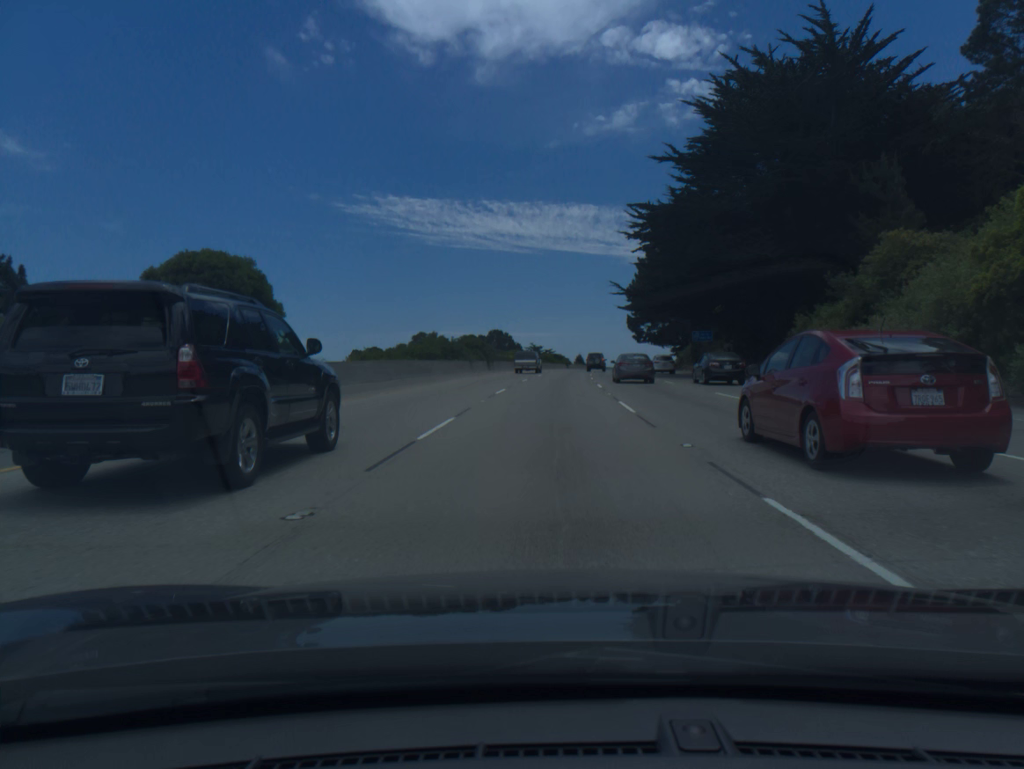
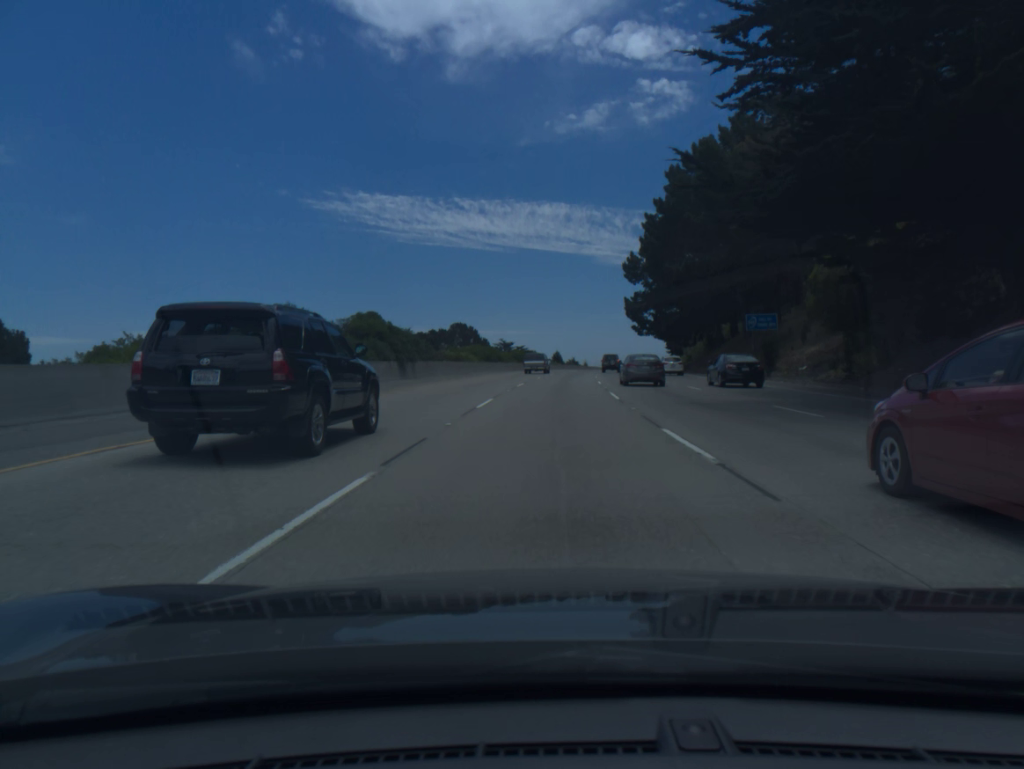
(+0.7, +36.3) m; +2°
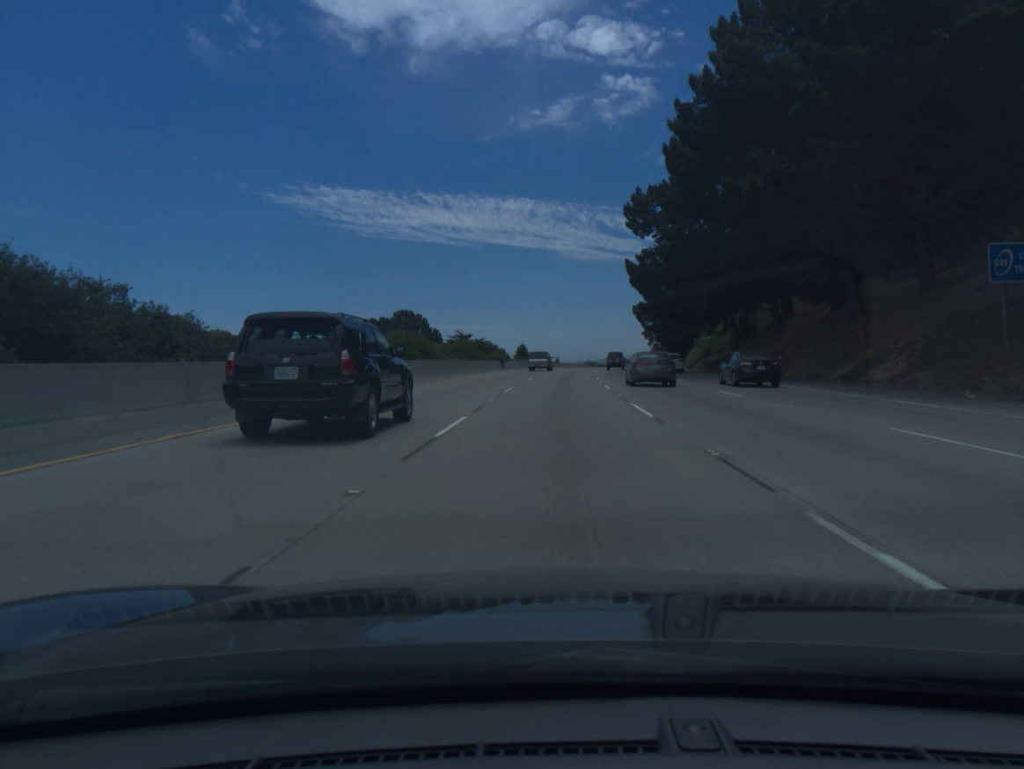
(+0.7, +36.5) m; +2°
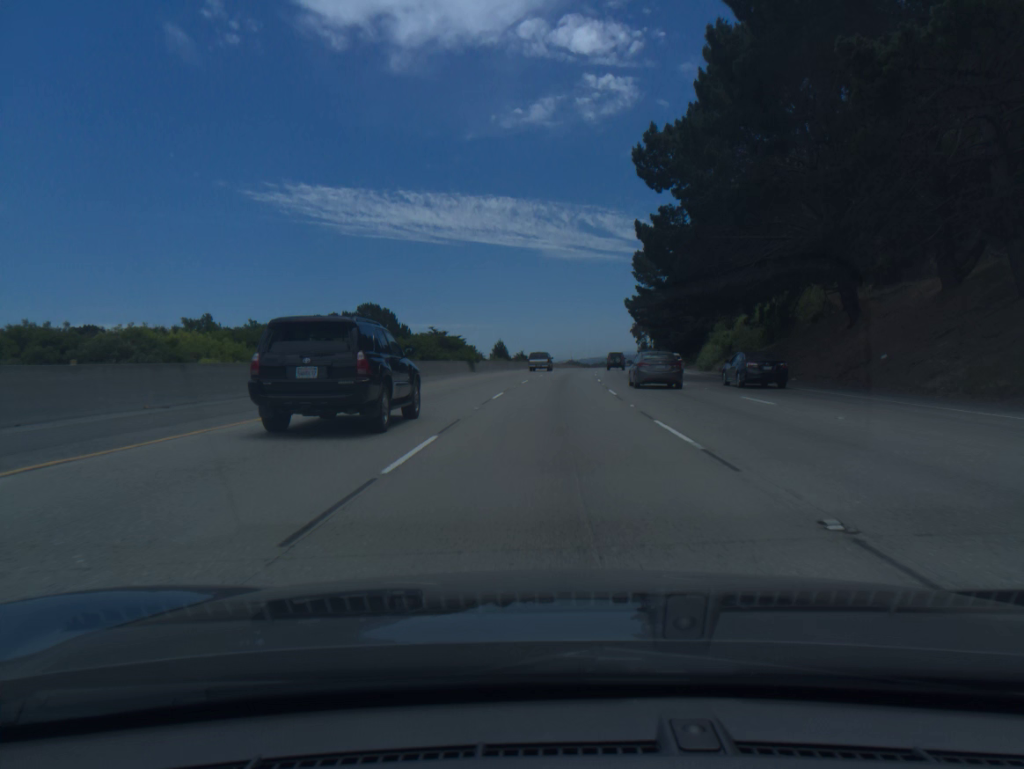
(+0.2, +18.3) m; +1°
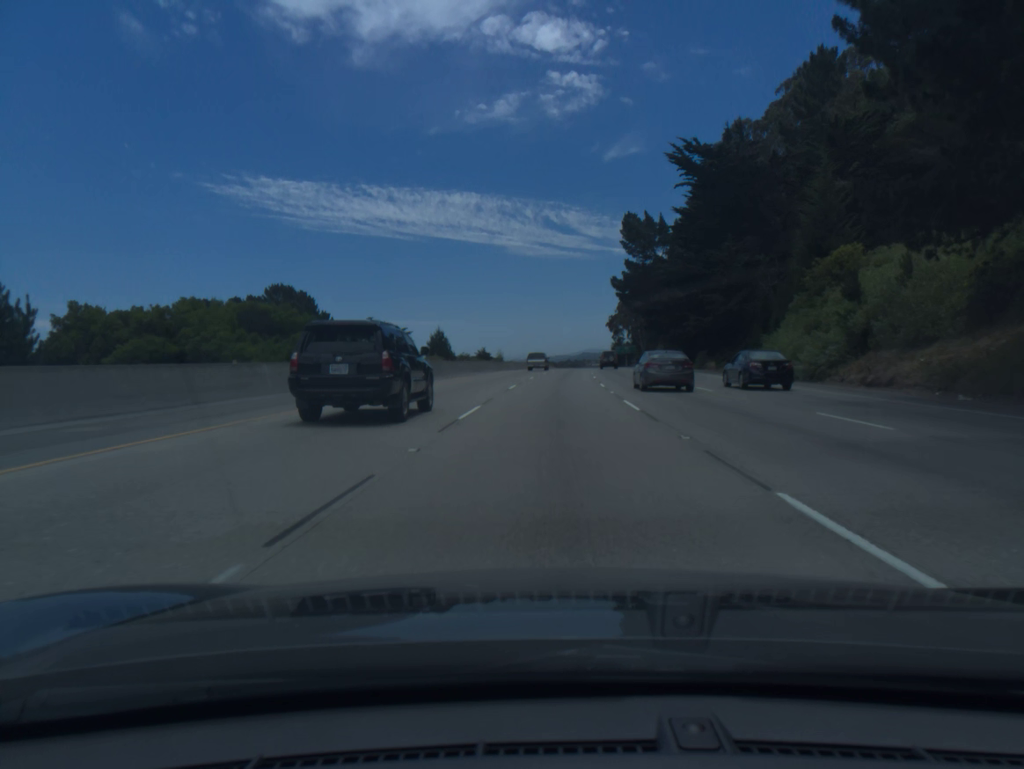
(+0.8, +36.7) m; +2°
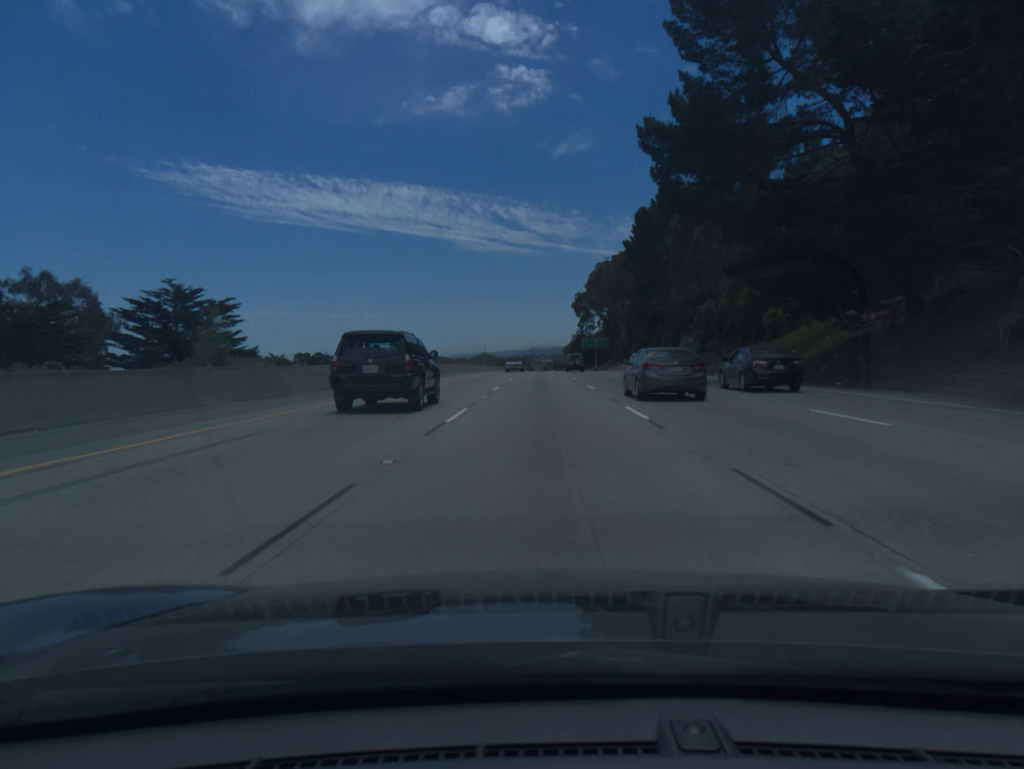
(+2.7, +73.8) m; +4°
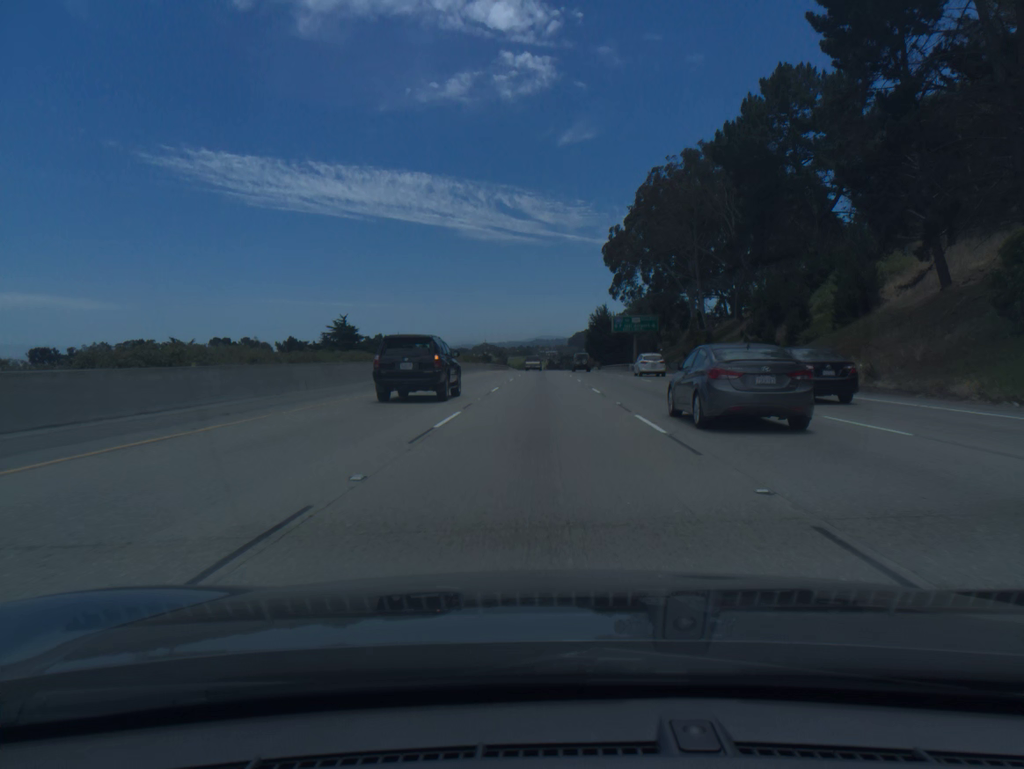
(0.0, +73.8) m; 0°
